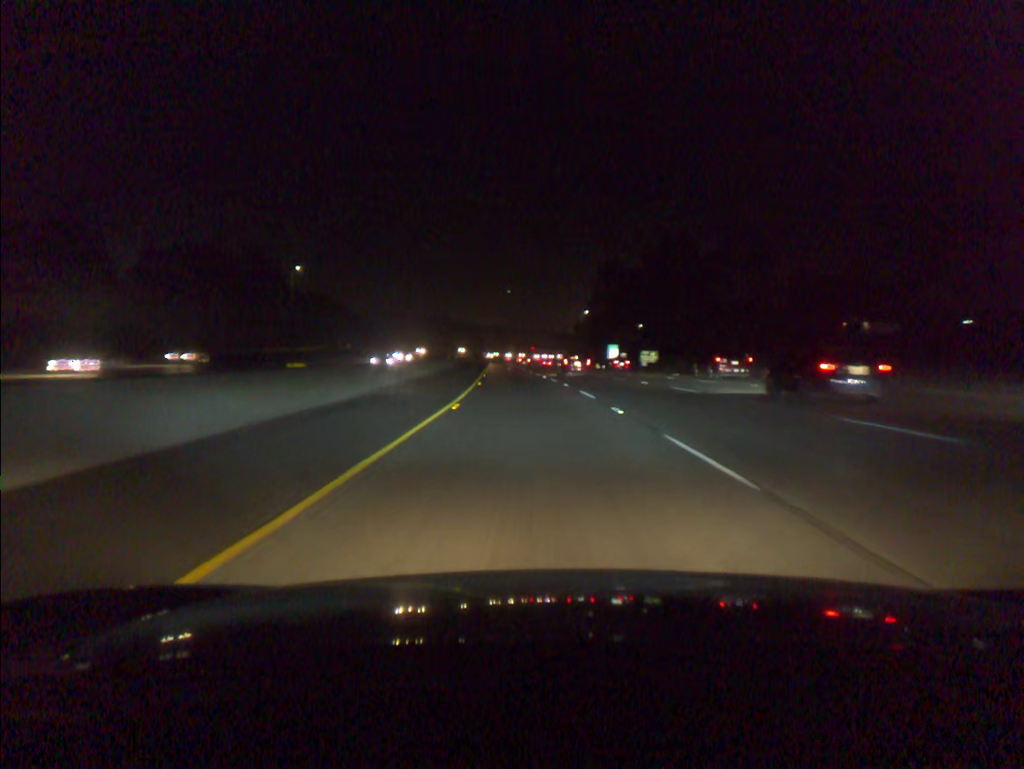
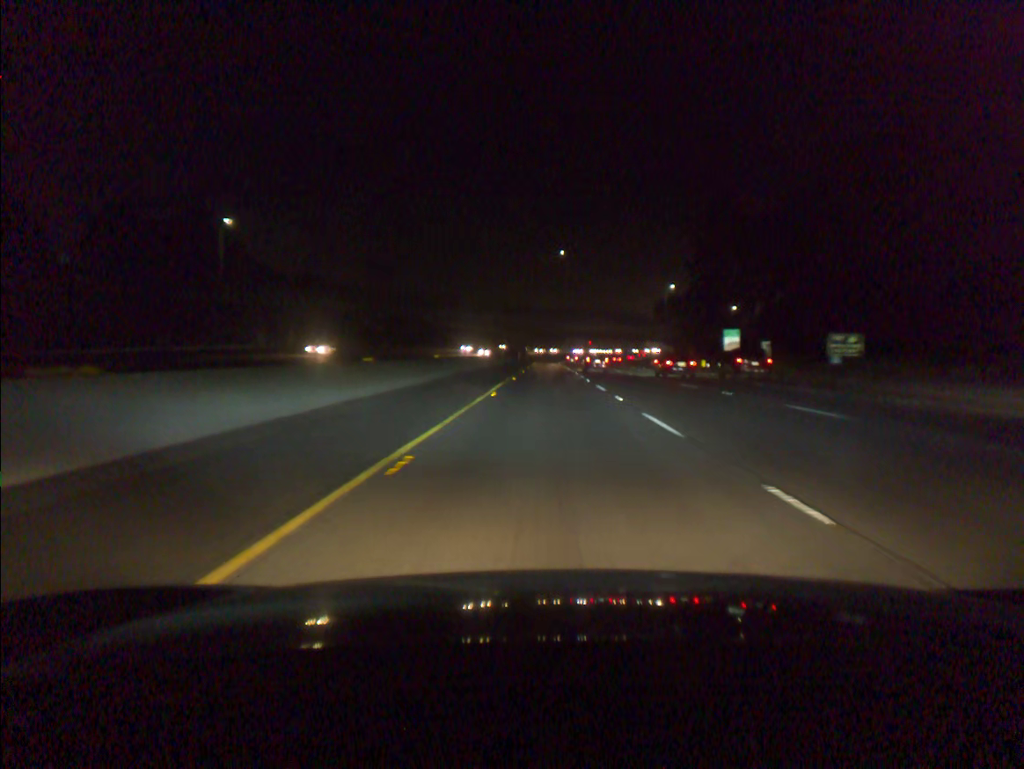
(-3.1, +68.2) m; -4°
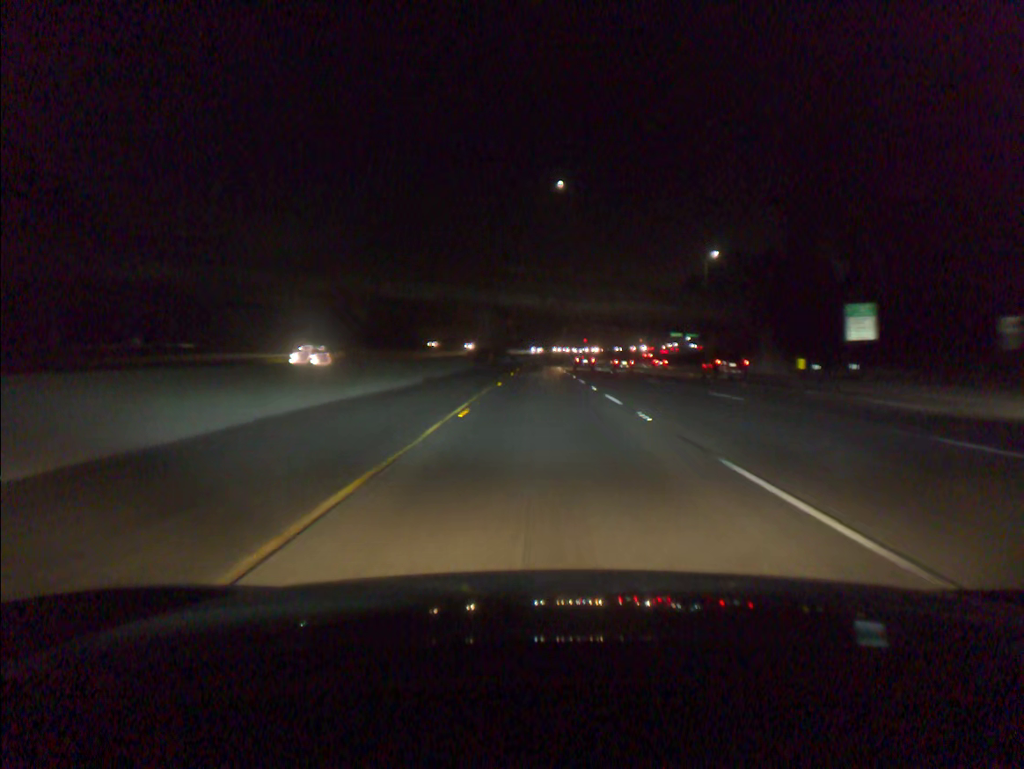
(+0.3, +51.3) m; +1°
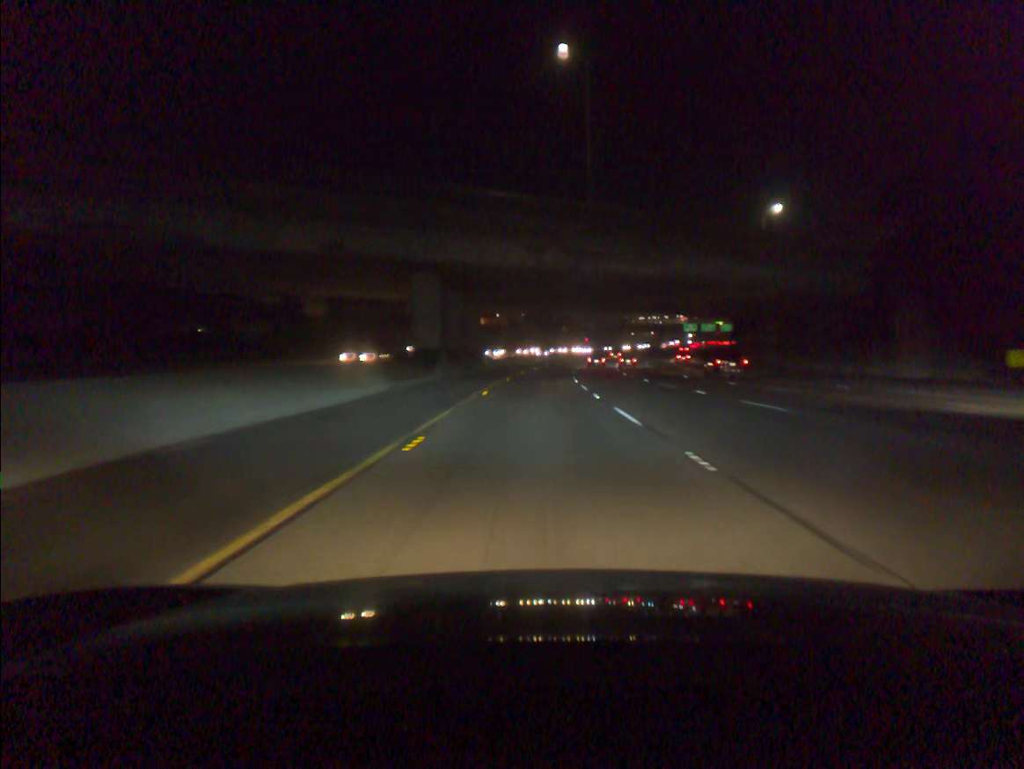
(+0.1, +34.1) m; 0°
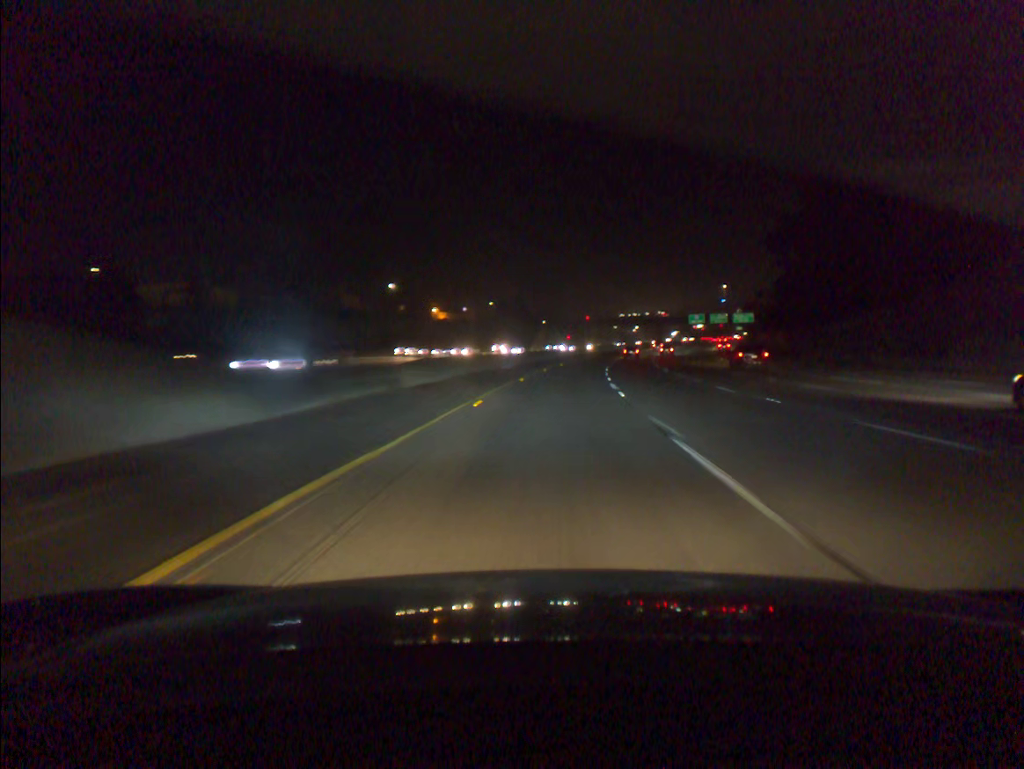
(+0.3, +51.1) m; +2°
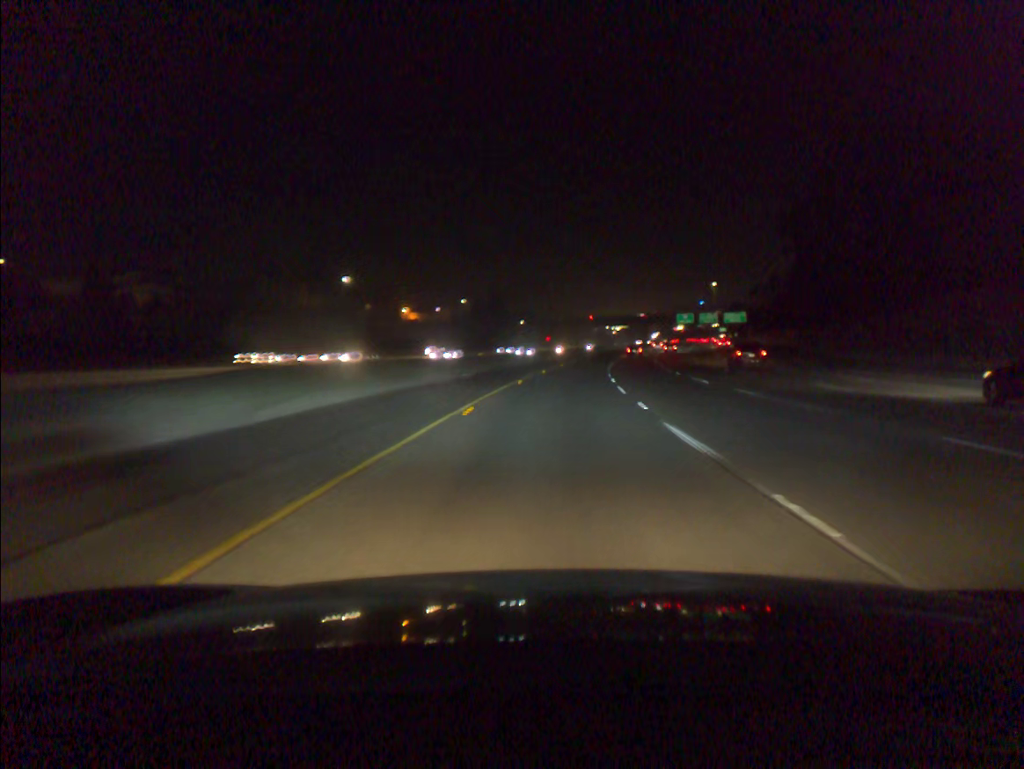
(+0.2, +17.0) m; +2°
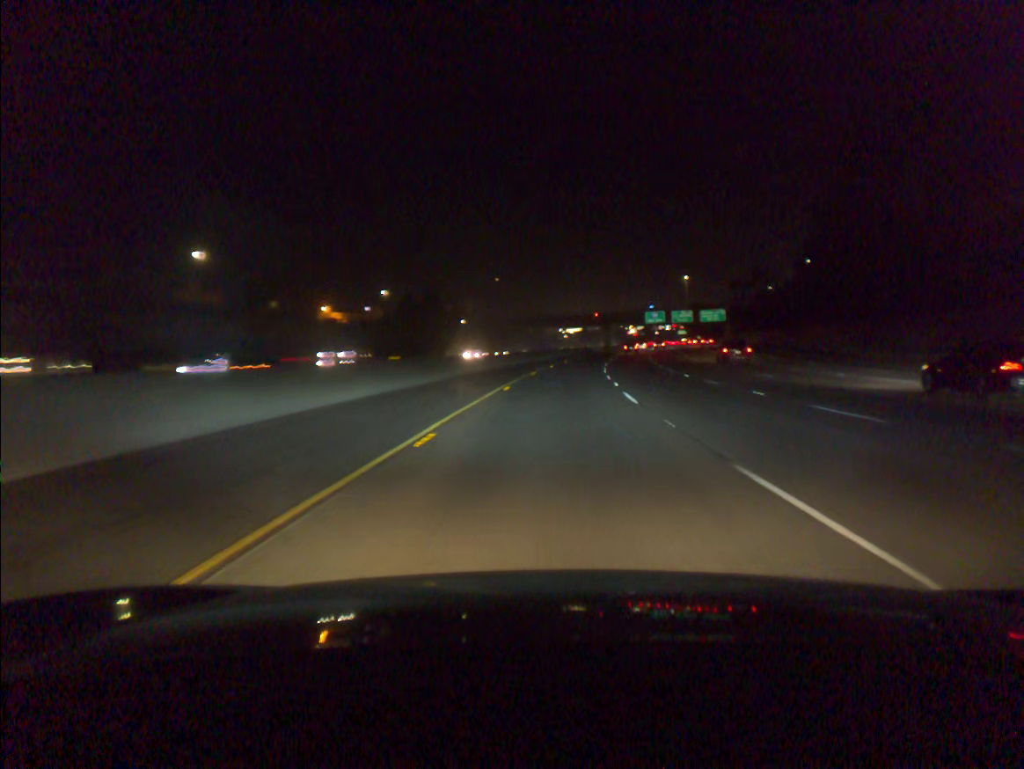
(+1.0, +33.9) m; +4°
